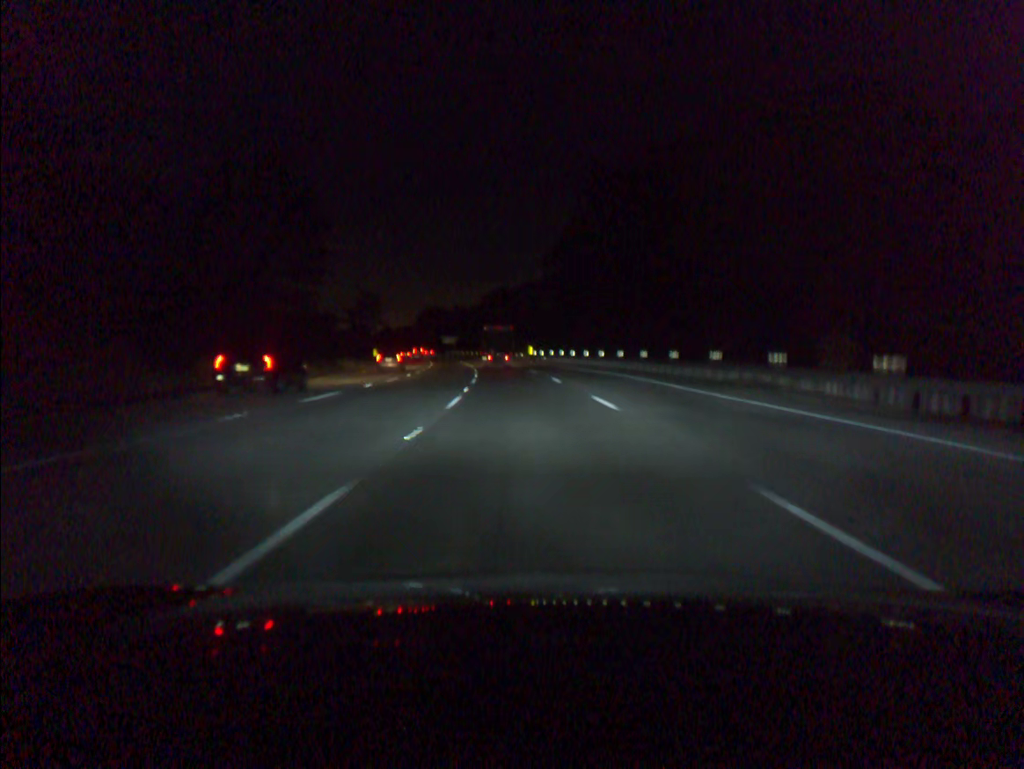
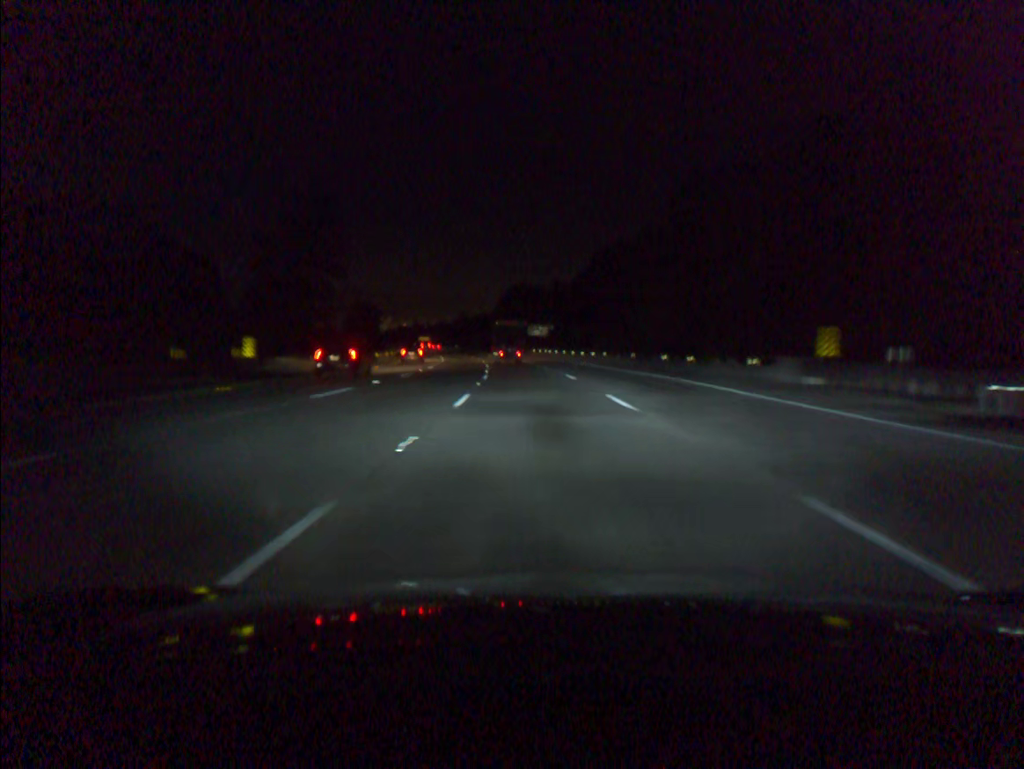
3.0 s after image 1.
(-6.2, +88.4) m; -8°
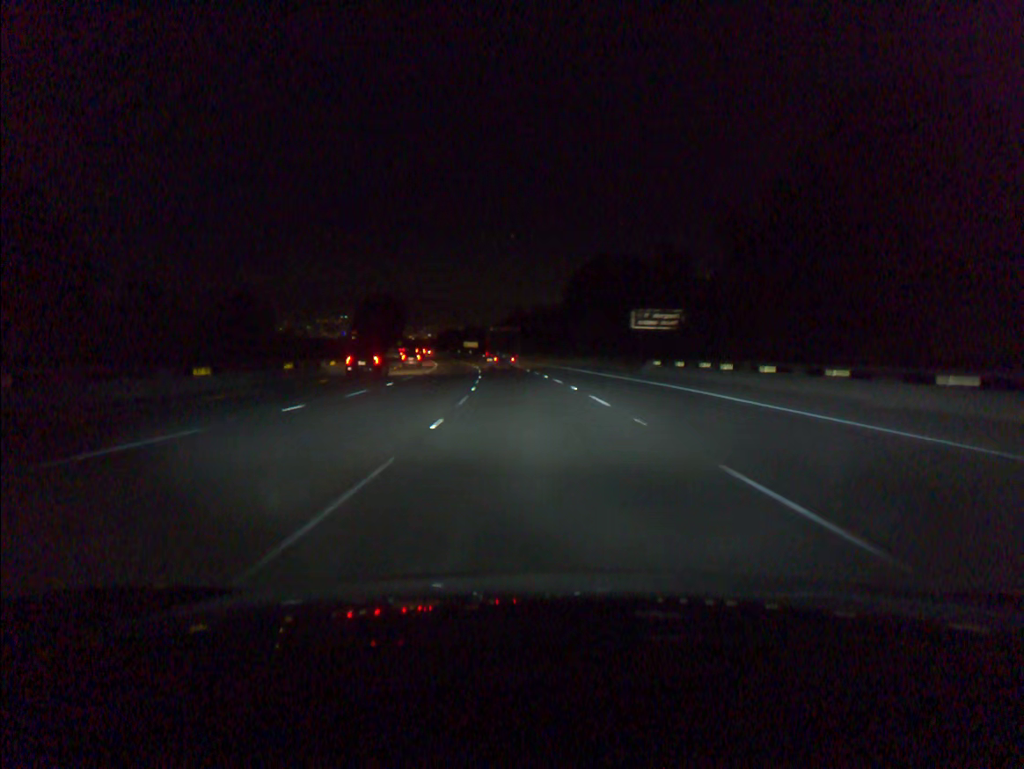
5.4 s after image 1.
(-3.0, +70.4) m; -5°
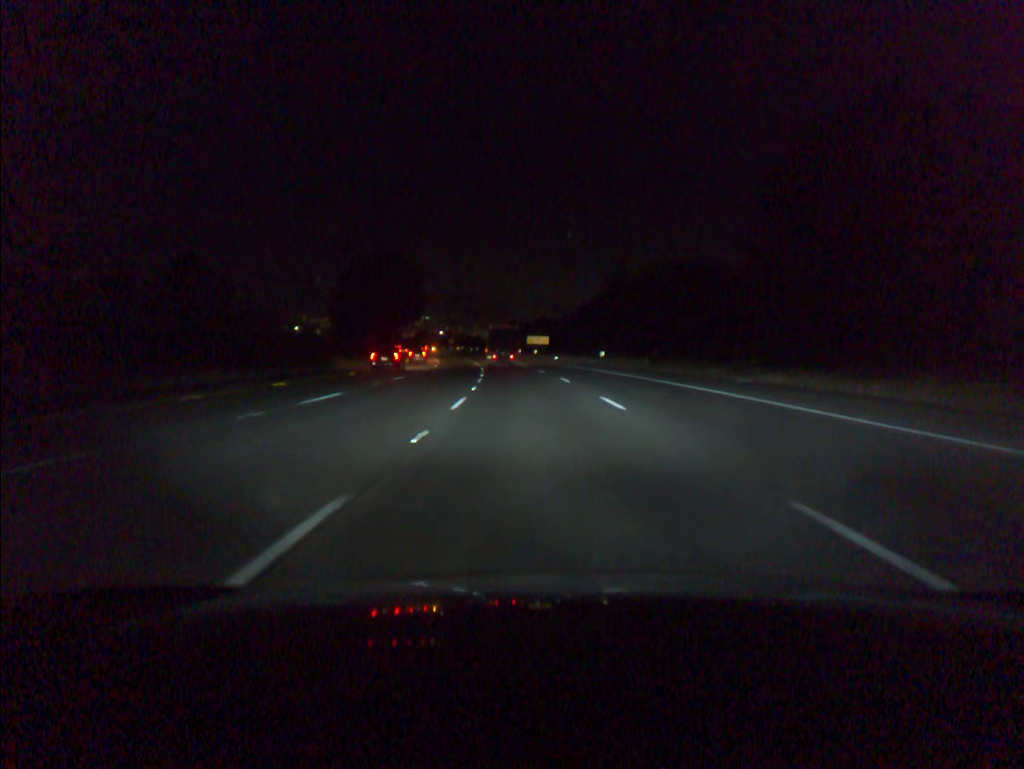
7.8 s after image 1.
(-3.7, +70.3) m; -6°
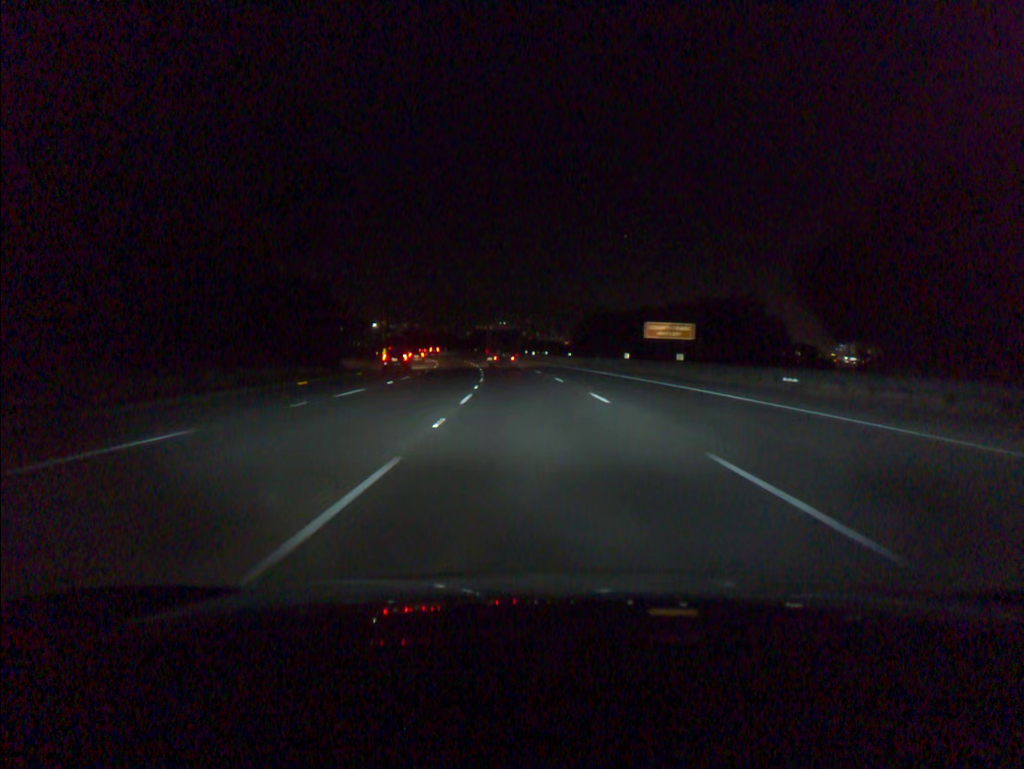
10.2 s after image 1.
(-3.5, +70.4) m; -6°
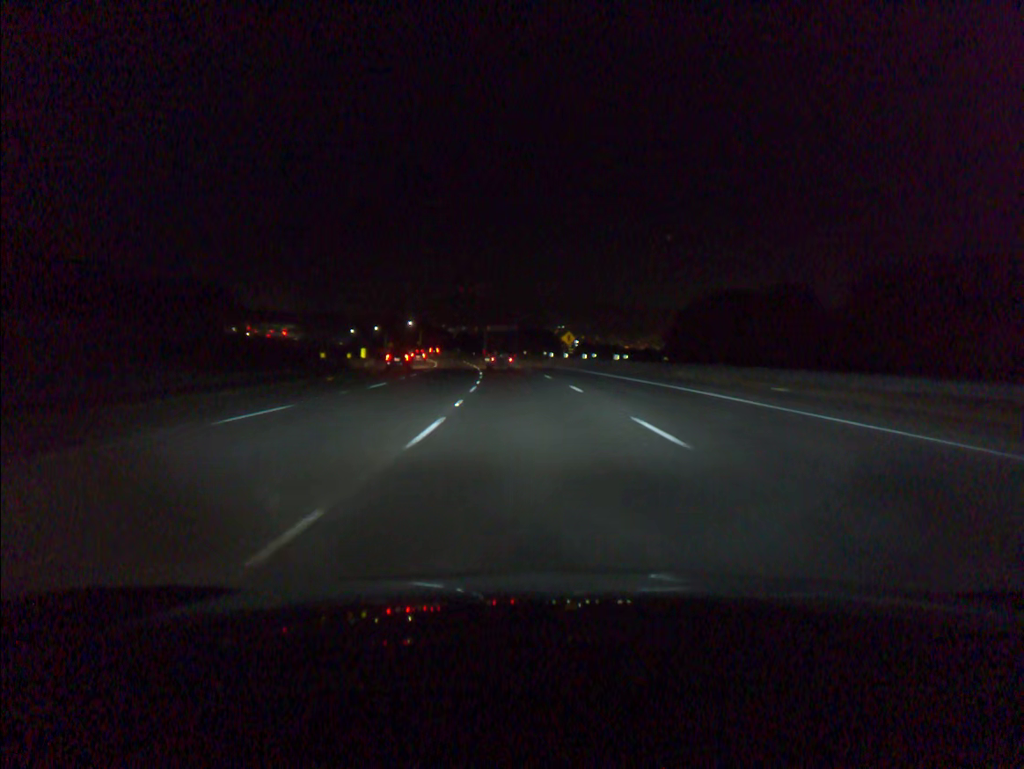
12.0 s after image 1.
(-1.9, +52.9) m; -4°
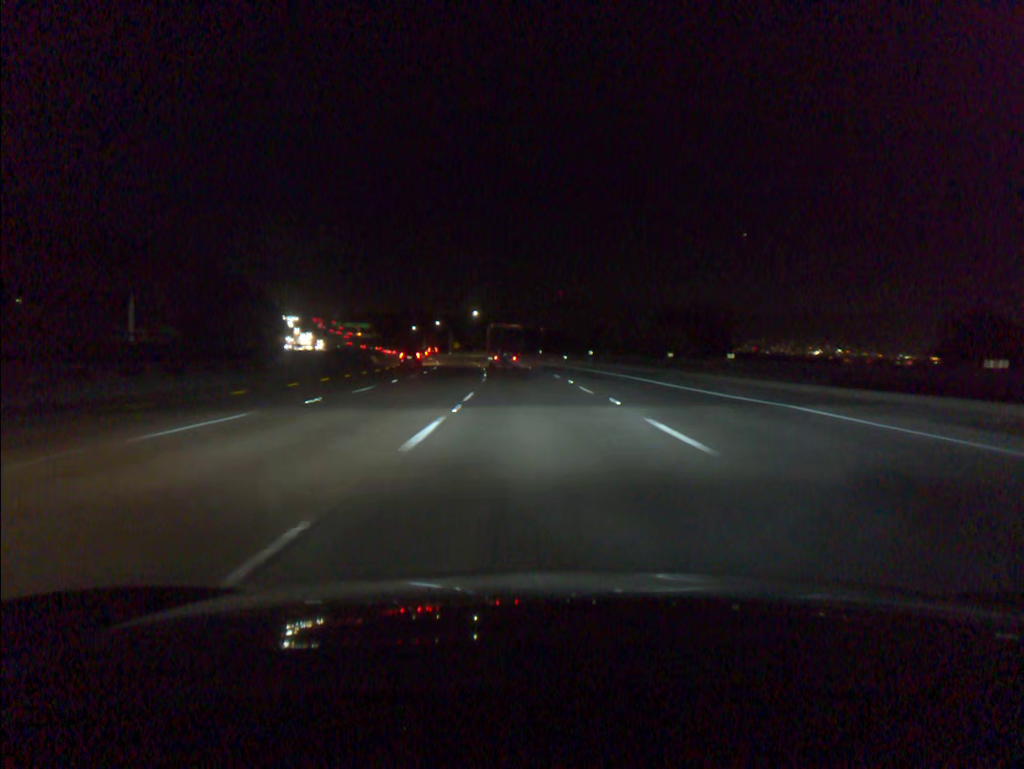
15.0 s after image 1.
(-5.6, +87.6) m; -7°
